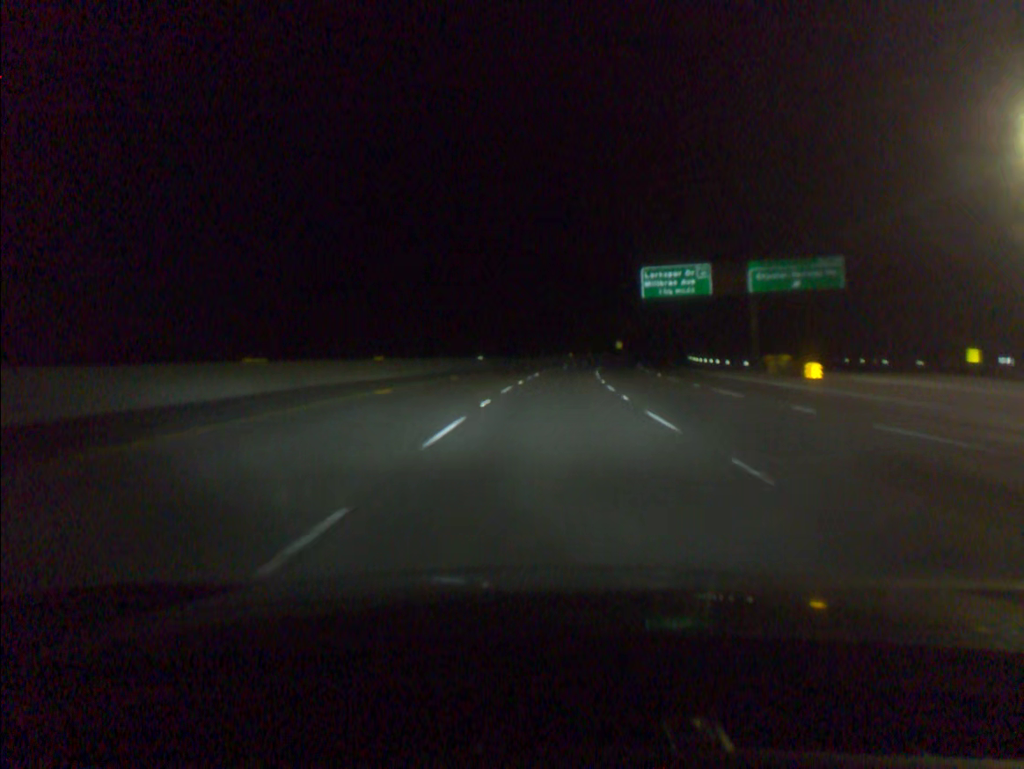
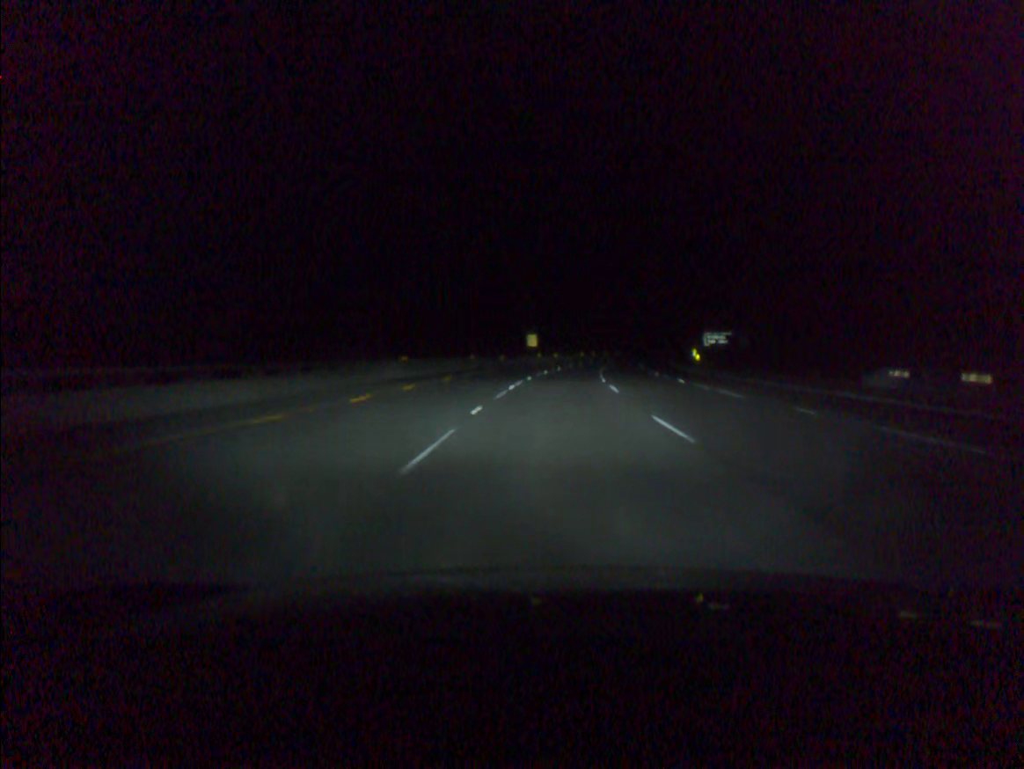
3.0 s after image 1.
(+7.4, +101.4) m; +8°
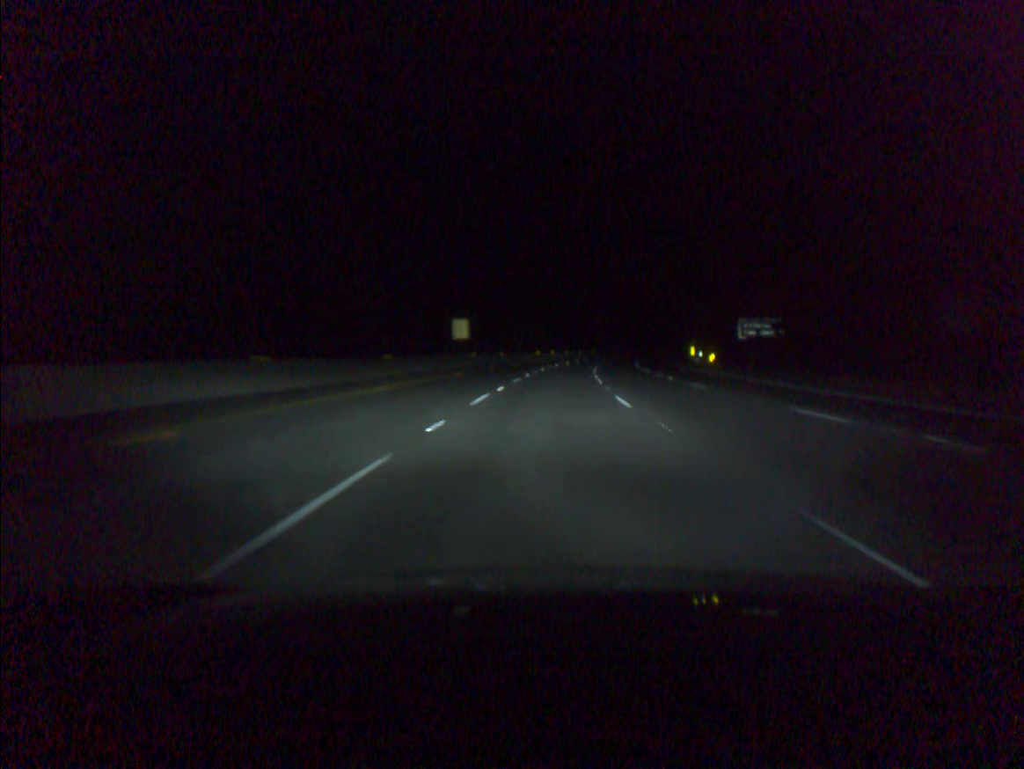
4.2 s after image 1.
(+1.4, +40.9) m; +4°
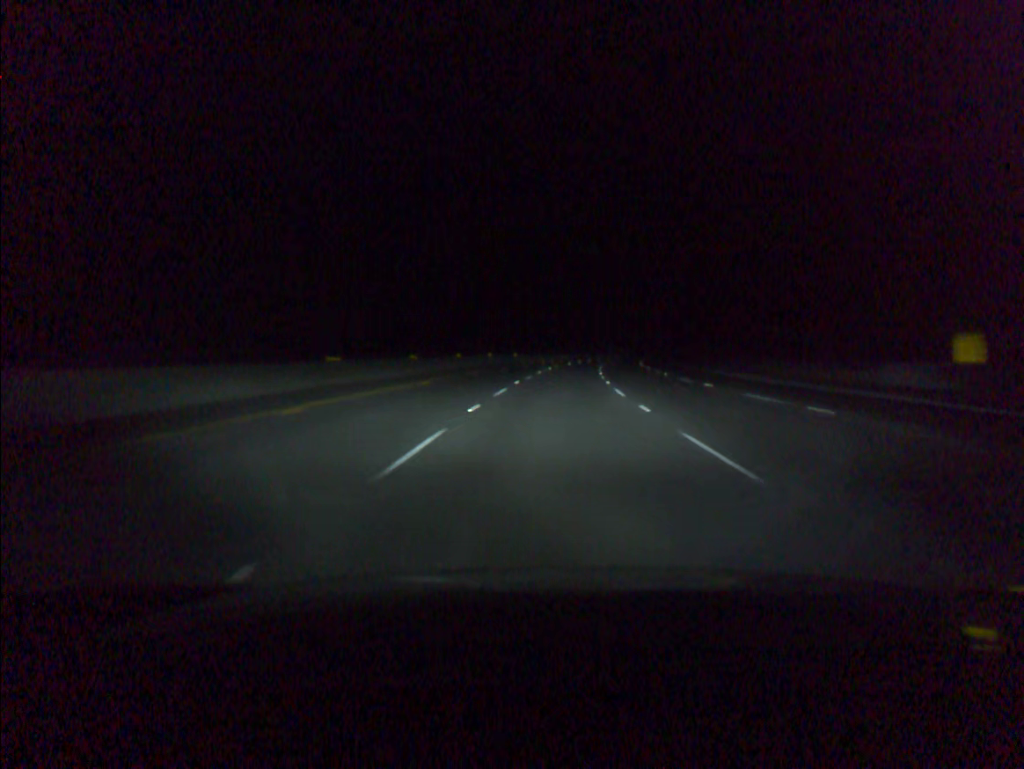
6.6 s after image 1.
(+4.7, +81.8) m; +7°
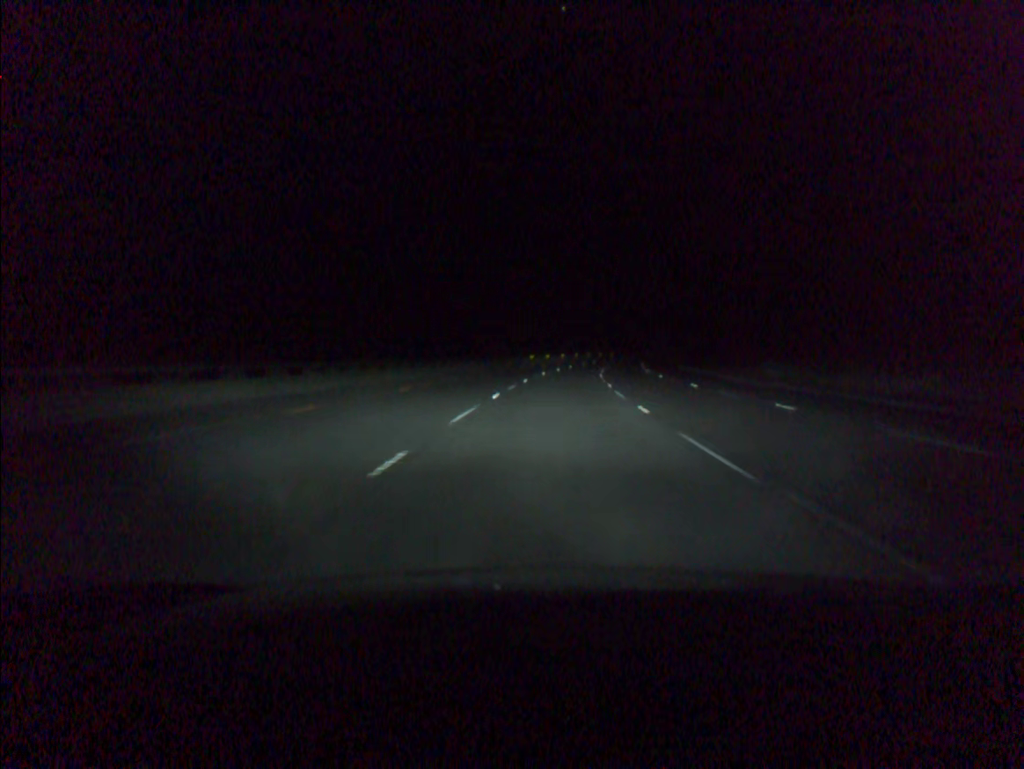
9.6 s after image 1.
(+7.6, +101.7) m; +8°
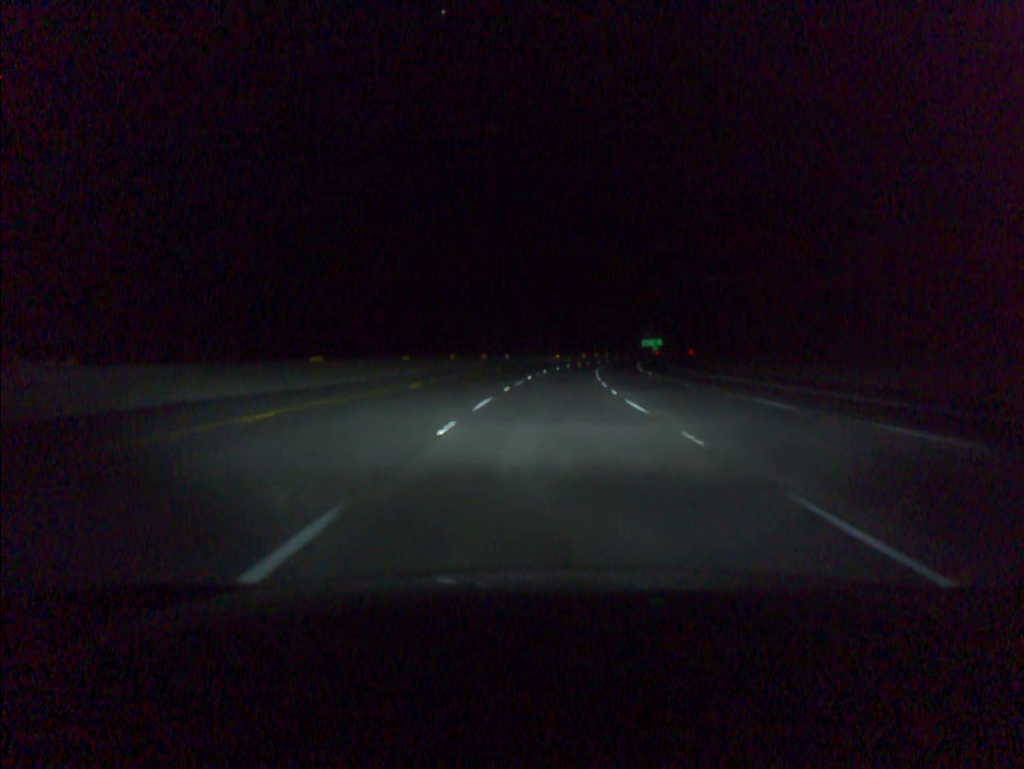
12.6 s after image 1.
(+7.7, +101.5) m; +9°
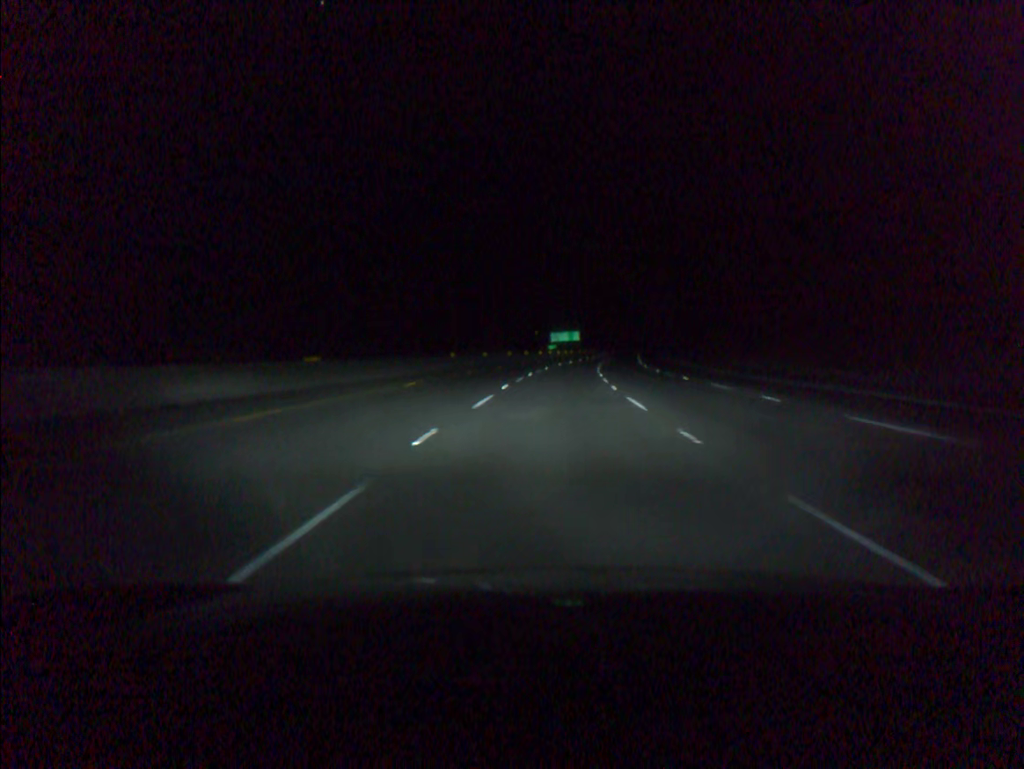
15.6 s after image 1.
(+7.1, +101.8) m; +8°
